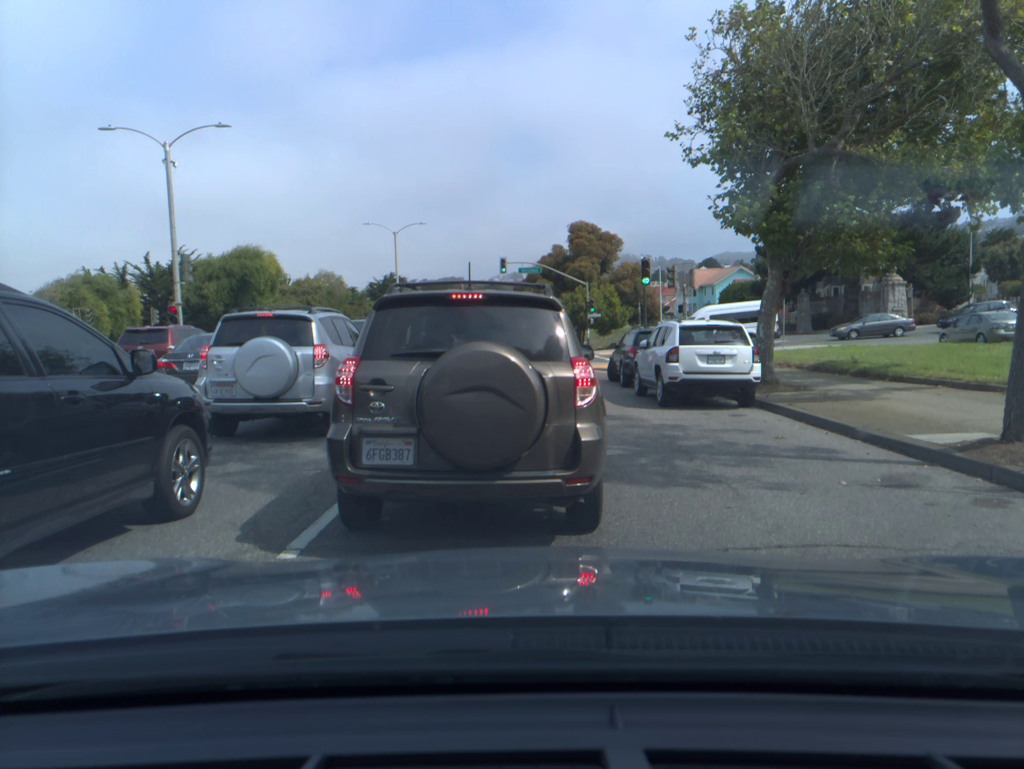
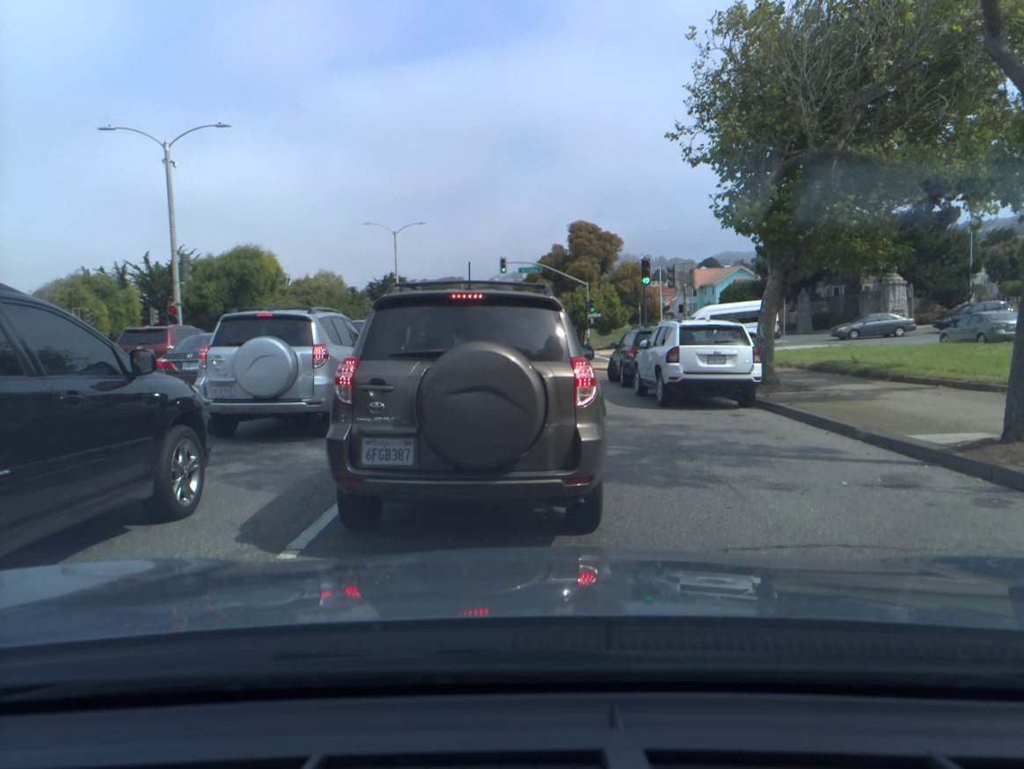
(0.0, 0.0) m; 0°
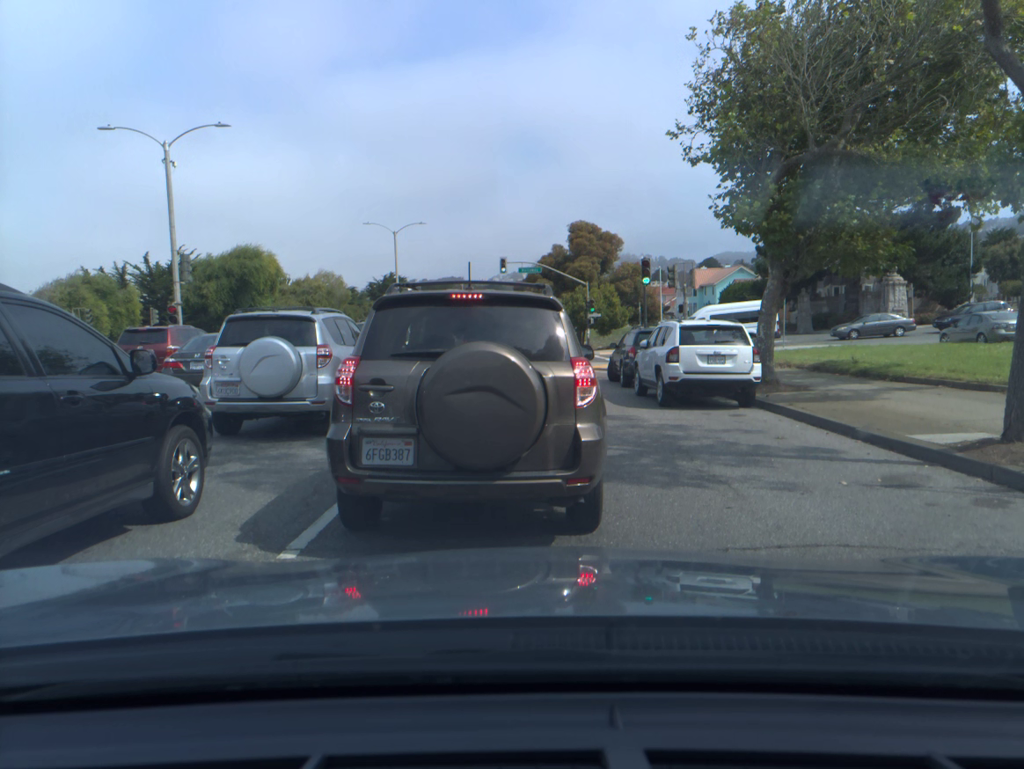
(0.0, 0.0) m; 0°
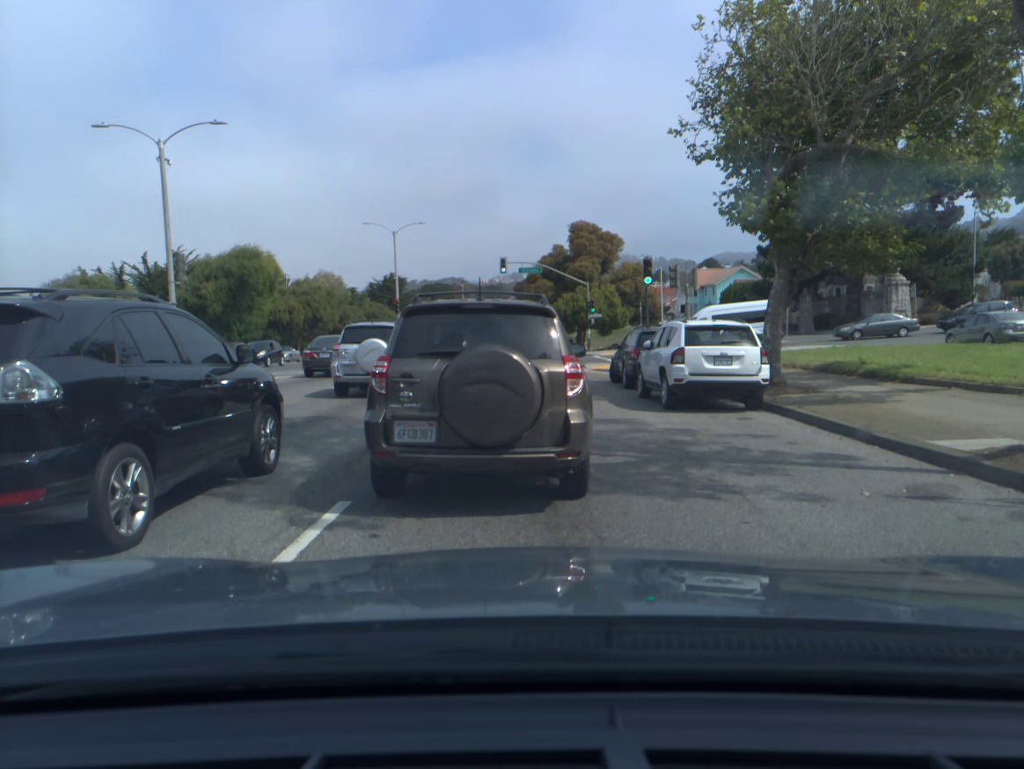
(0.0, +0.4) m; +1°
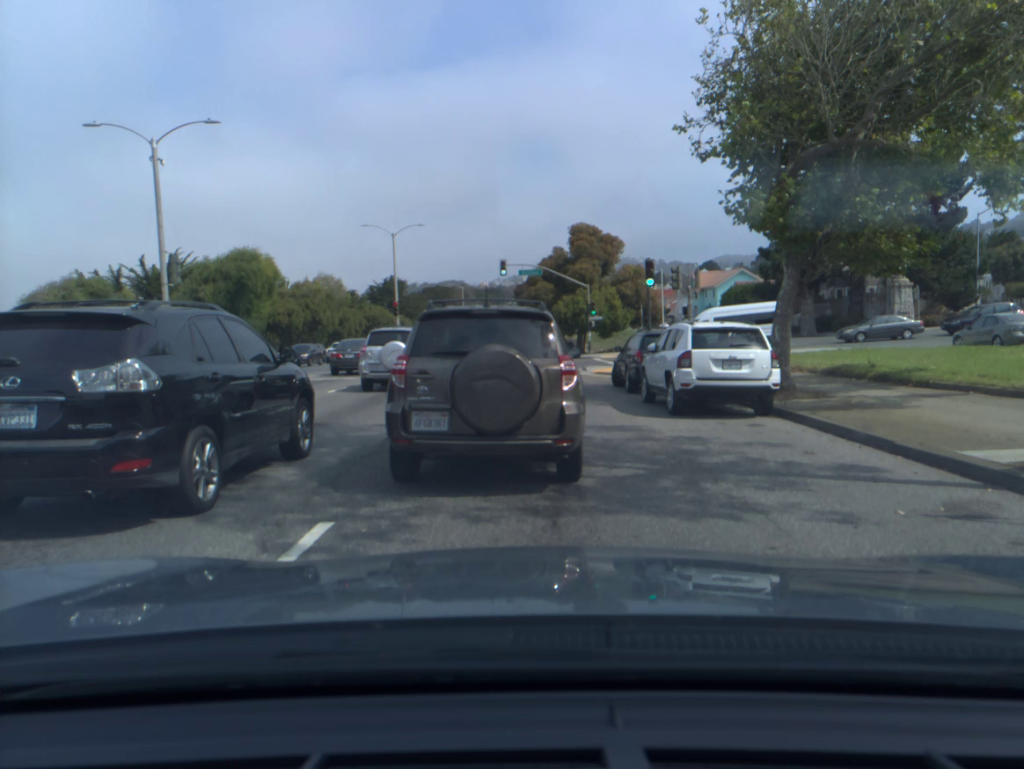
(0.0, +0.6) m; 0°
